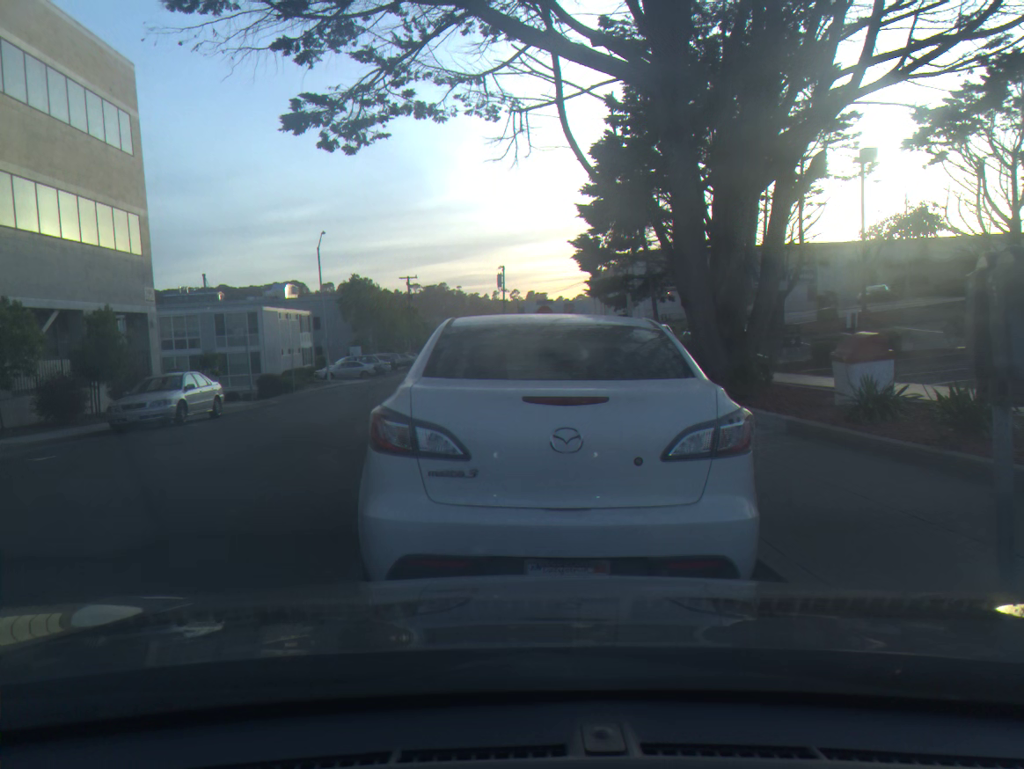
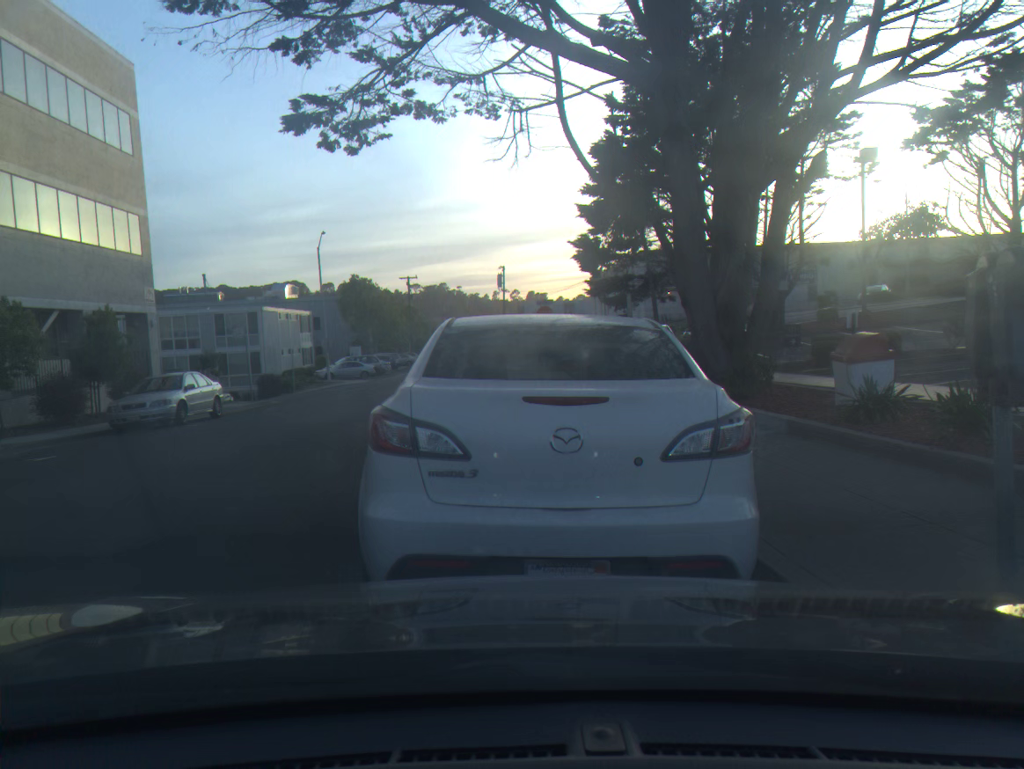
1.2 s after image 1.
(0.0, 0.0) m; 0°
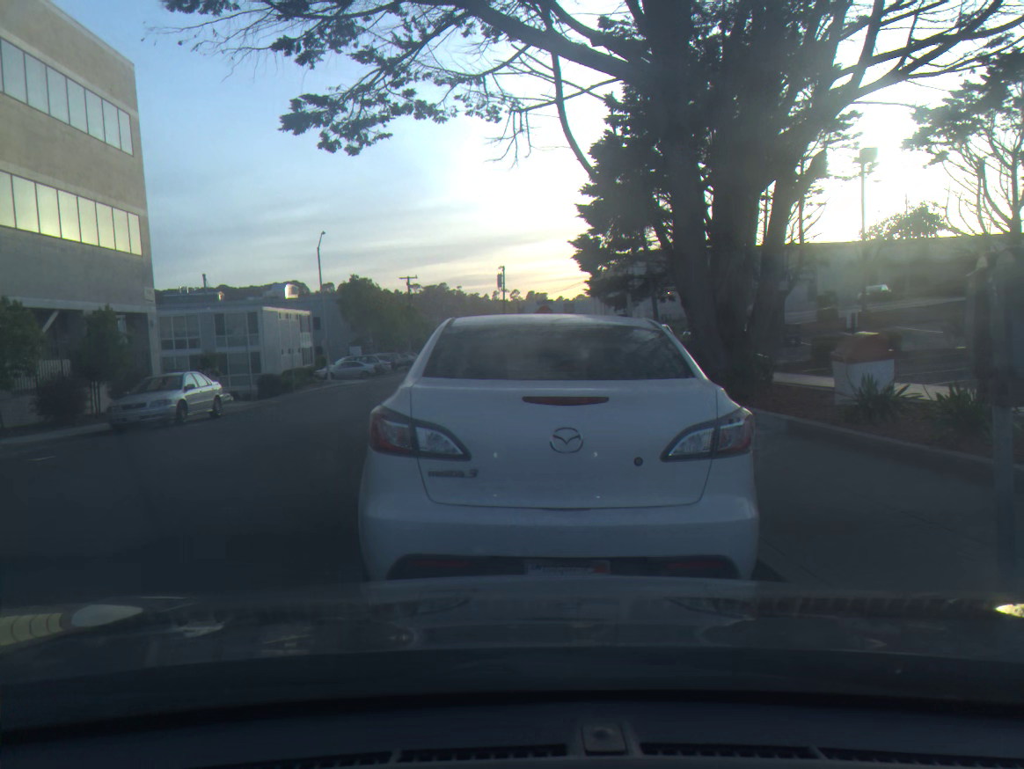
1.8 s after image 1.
(0.0, 0.0) m; 0°
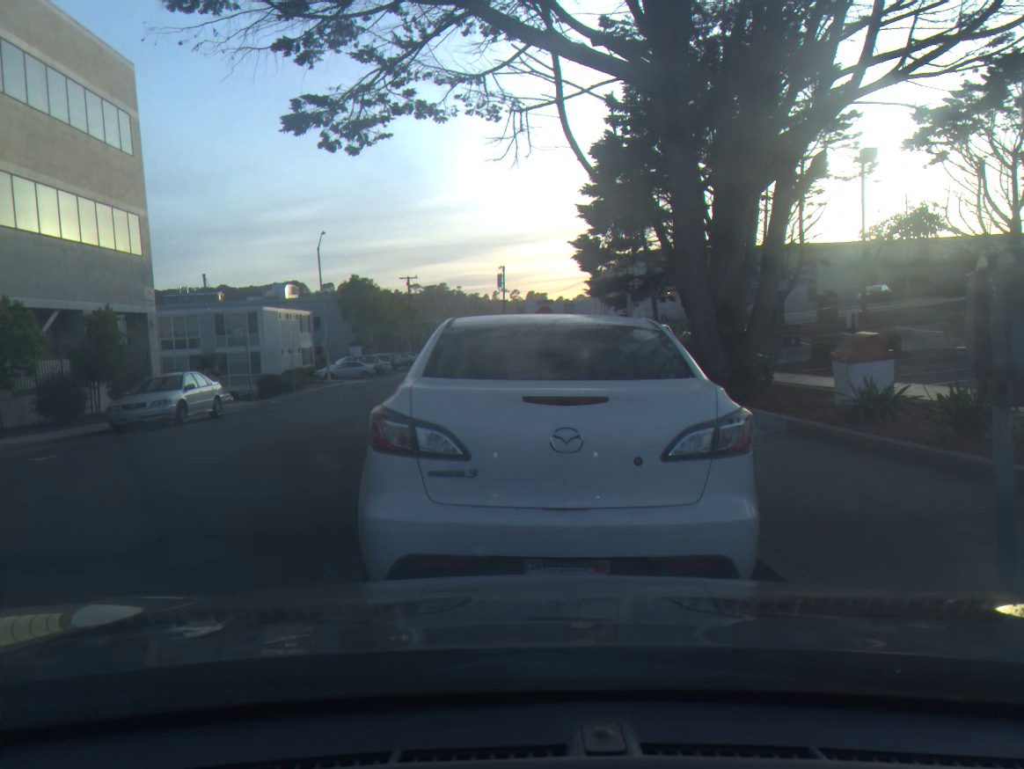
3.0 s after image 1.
(0.0, 0.0) m; 0°
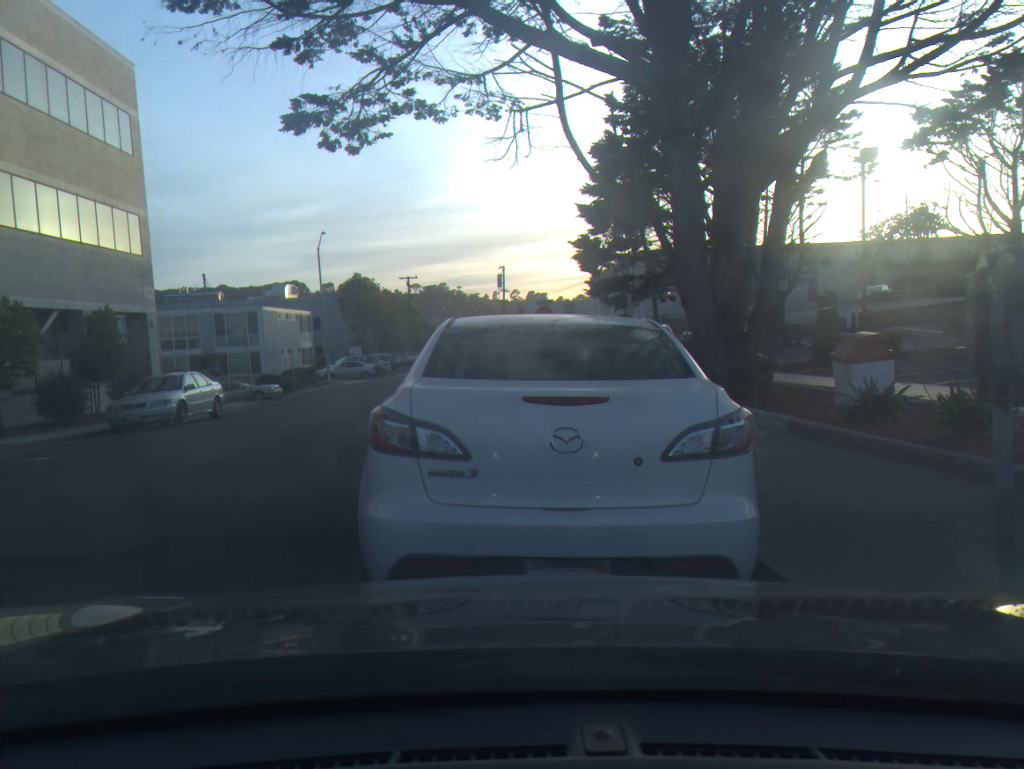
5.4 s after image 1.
(0.0, 0.0) m; 0°
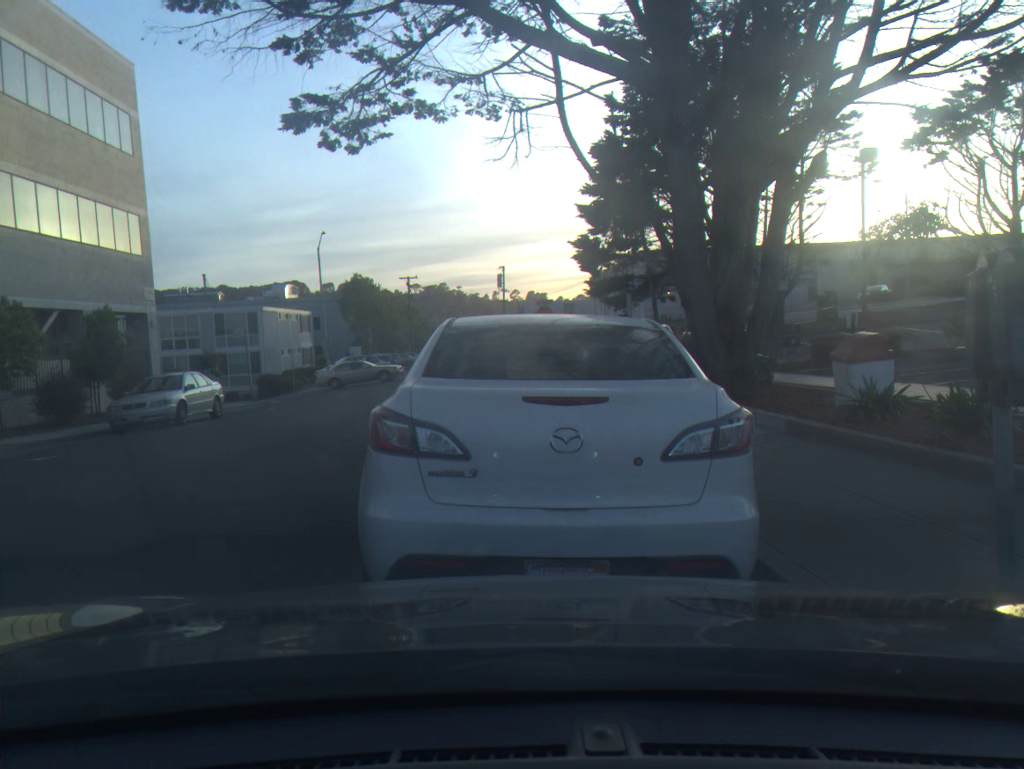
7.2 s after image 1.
(0.0, 0.0) m; 0°
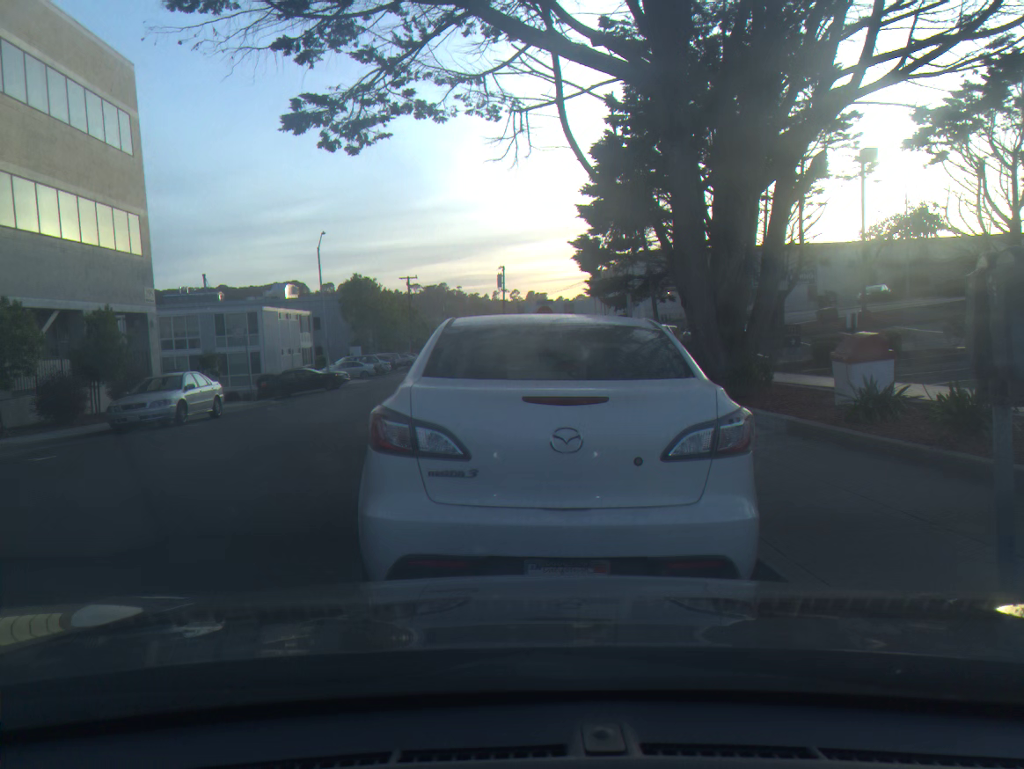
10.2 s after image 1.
(0.0, 0.0) m; 0°
